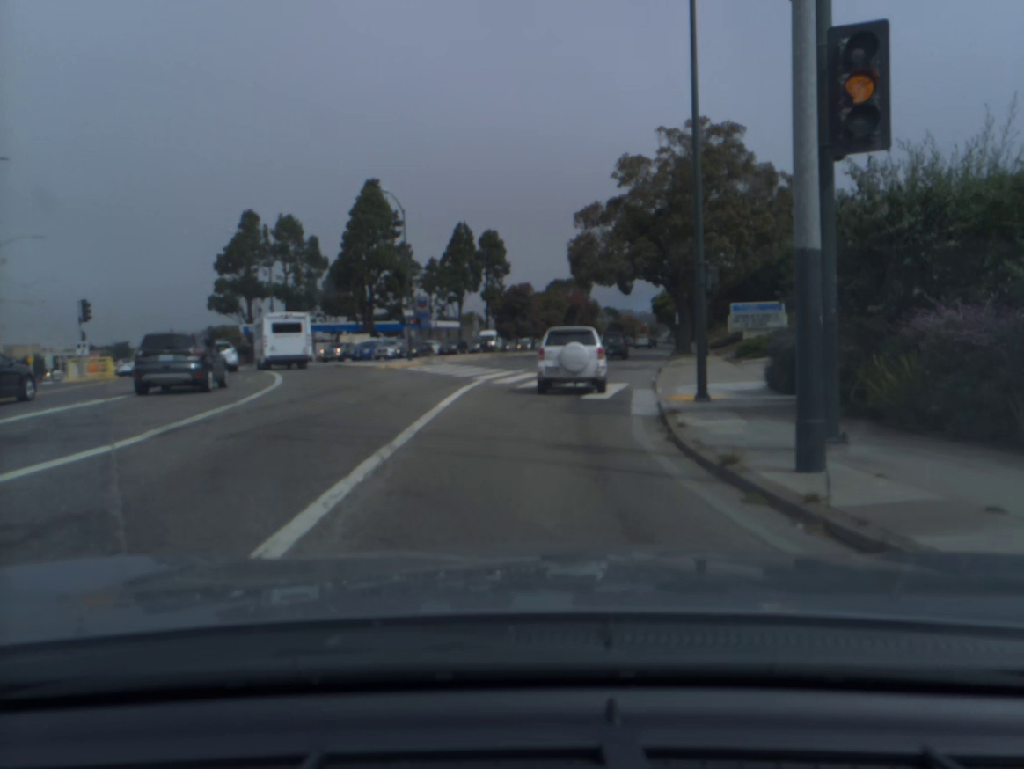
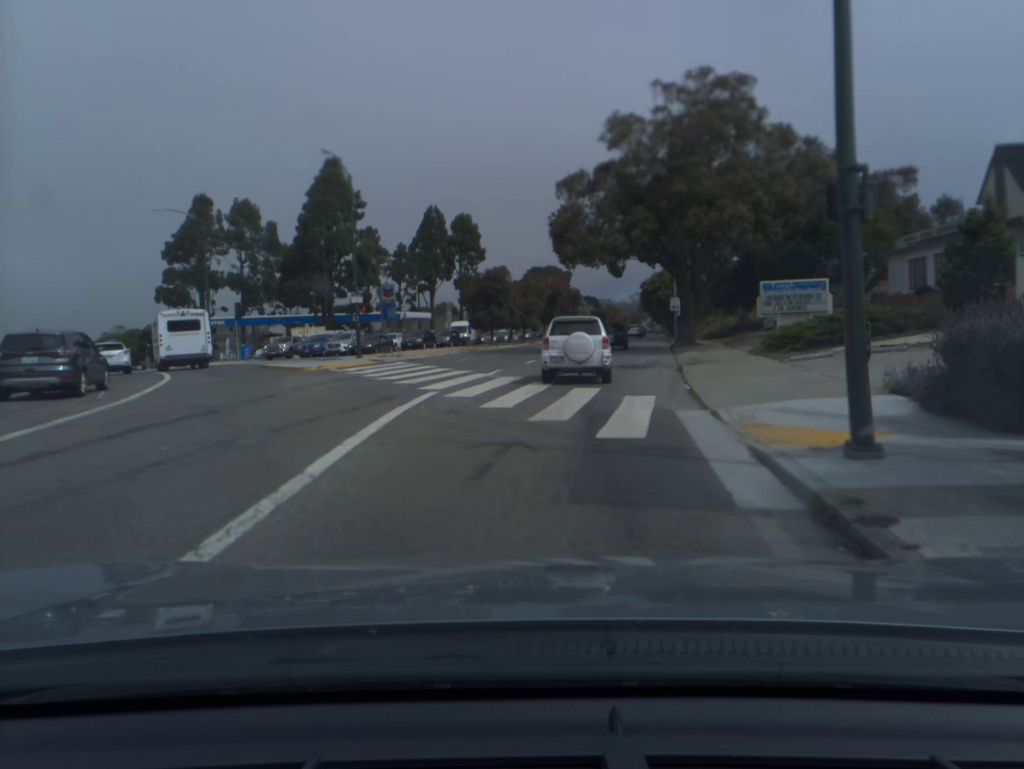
(0.0, +8.1) m; +1°
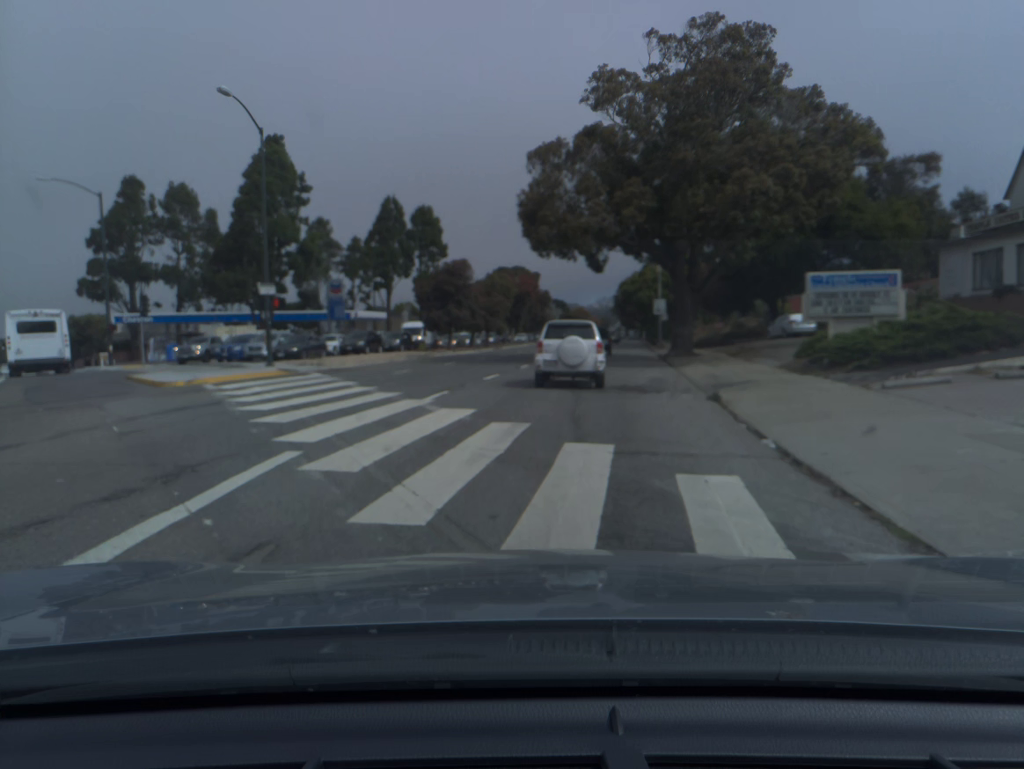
(+0.2, +8.3) m; +2°
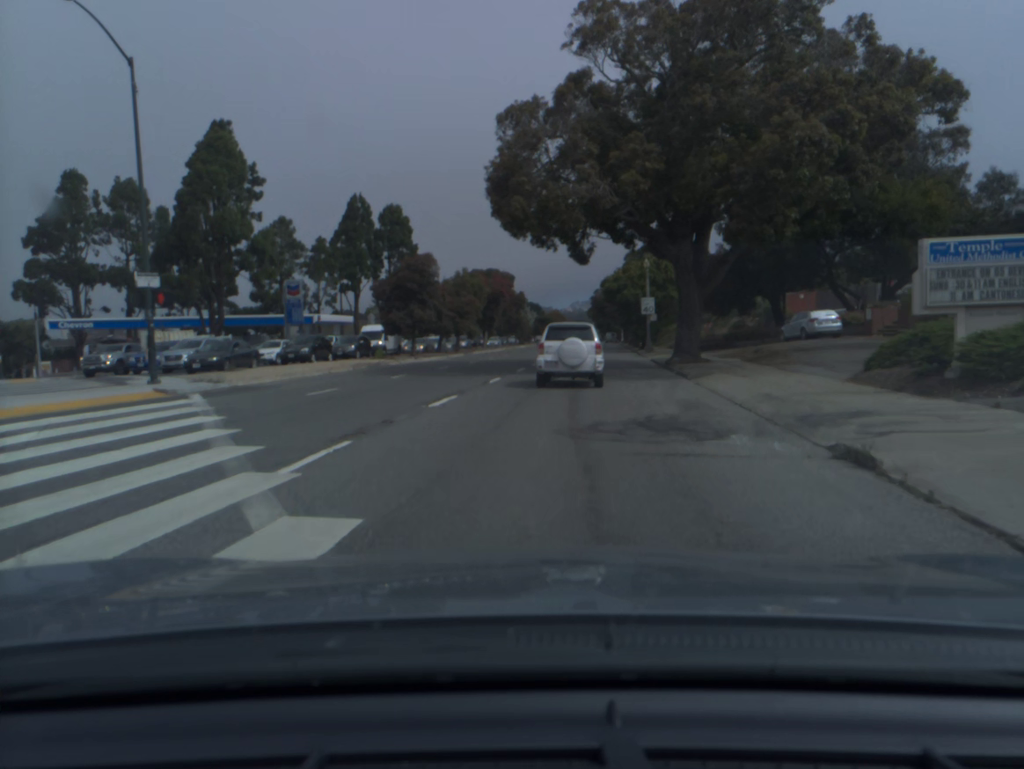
(+0.2, +8.3) m; +2°
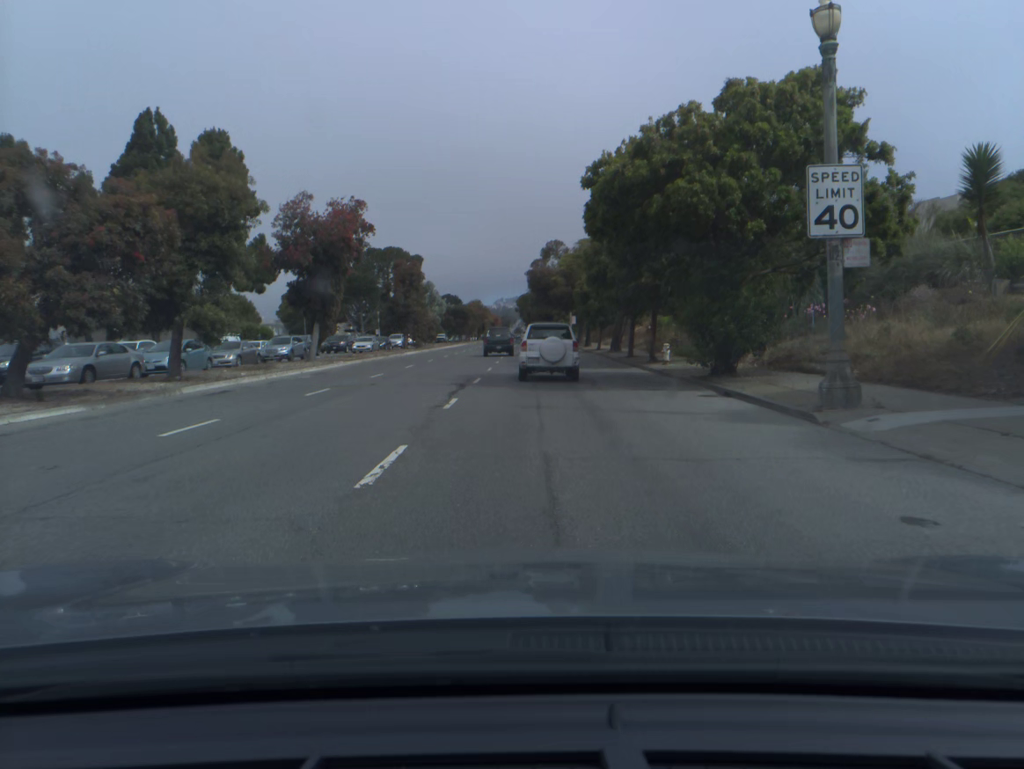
(+2.3, +43.6) m; +5°
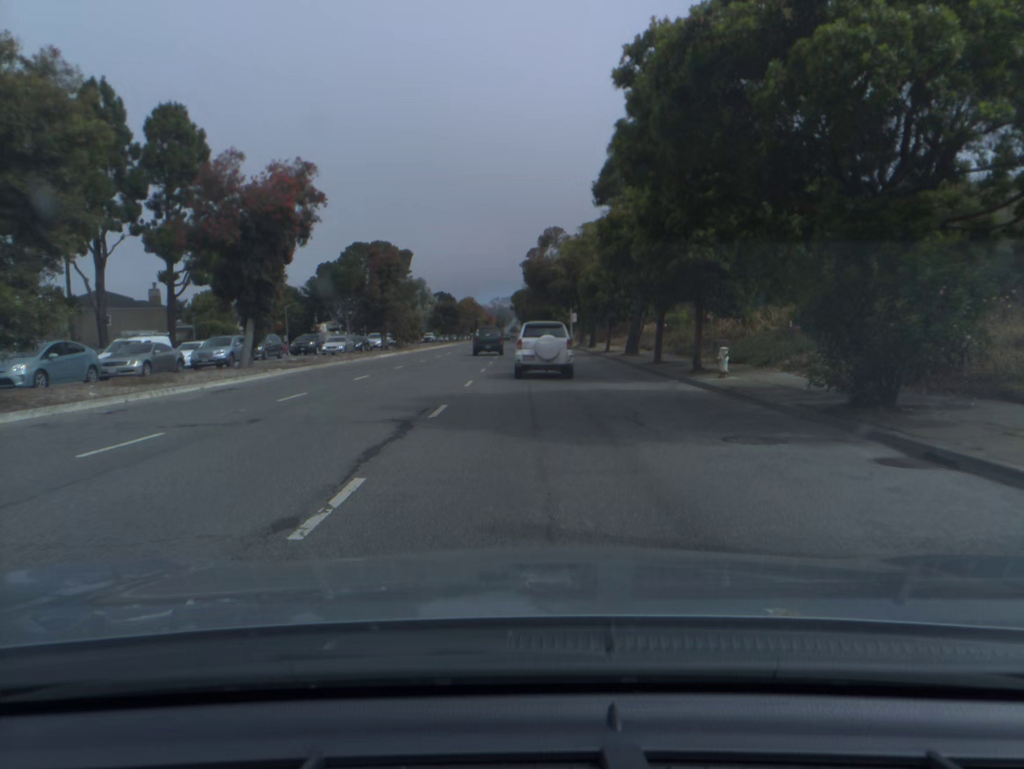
(0.0, +9.2) m; 0°
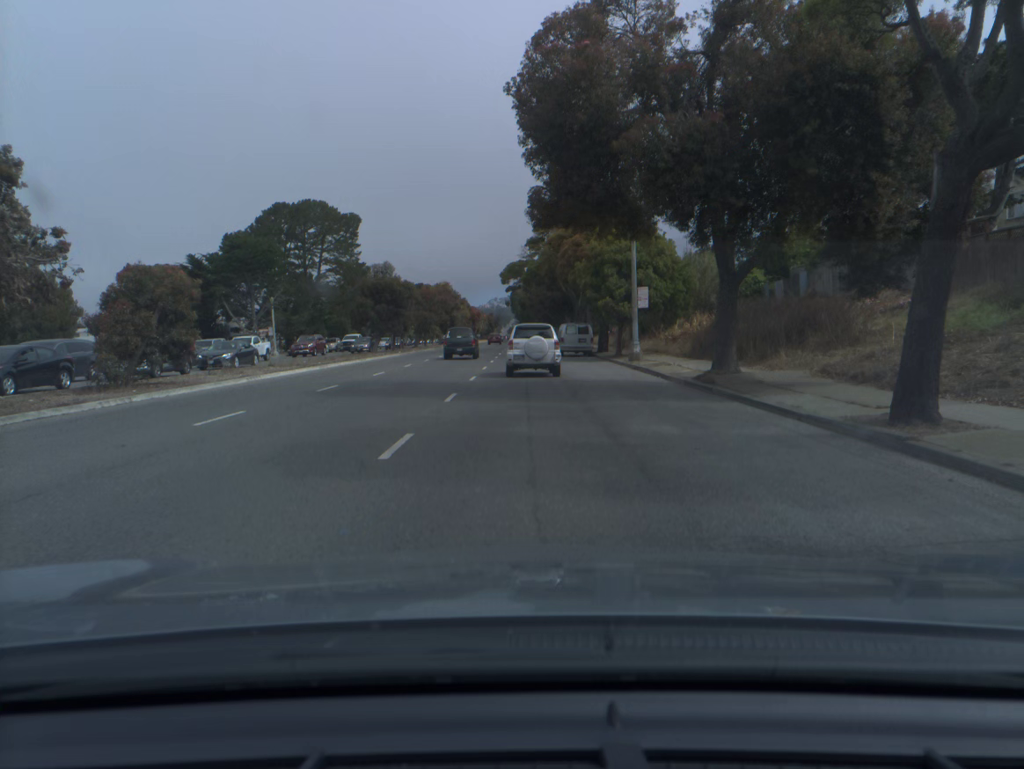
(+0.1, +47.7) m; 0°
